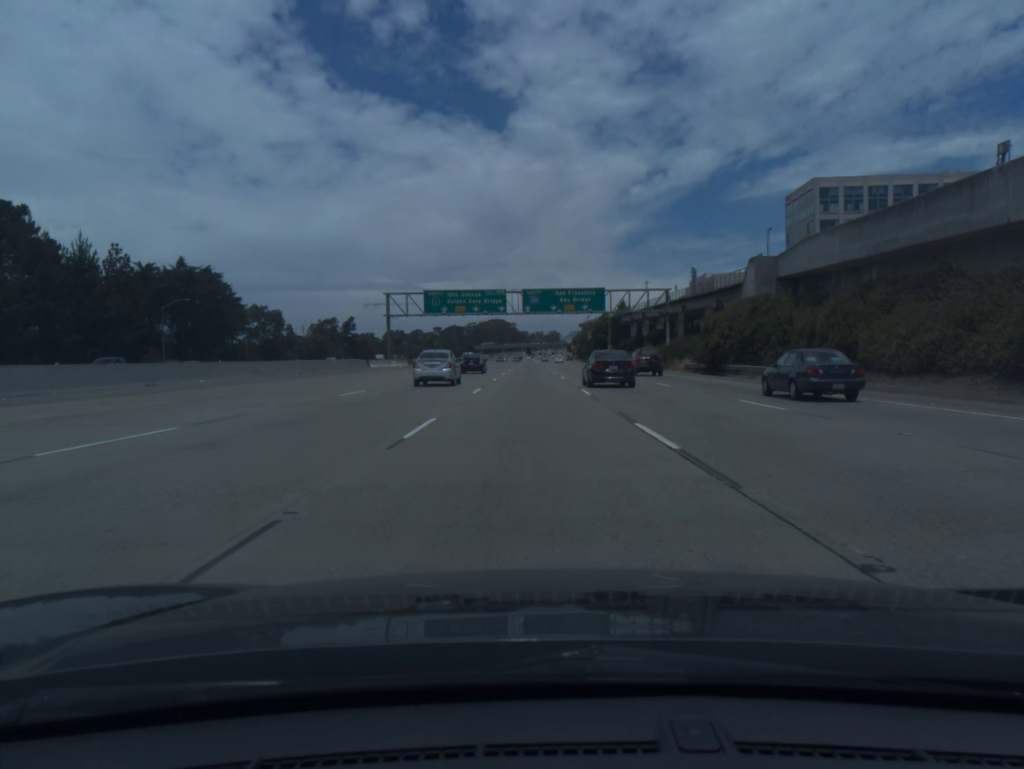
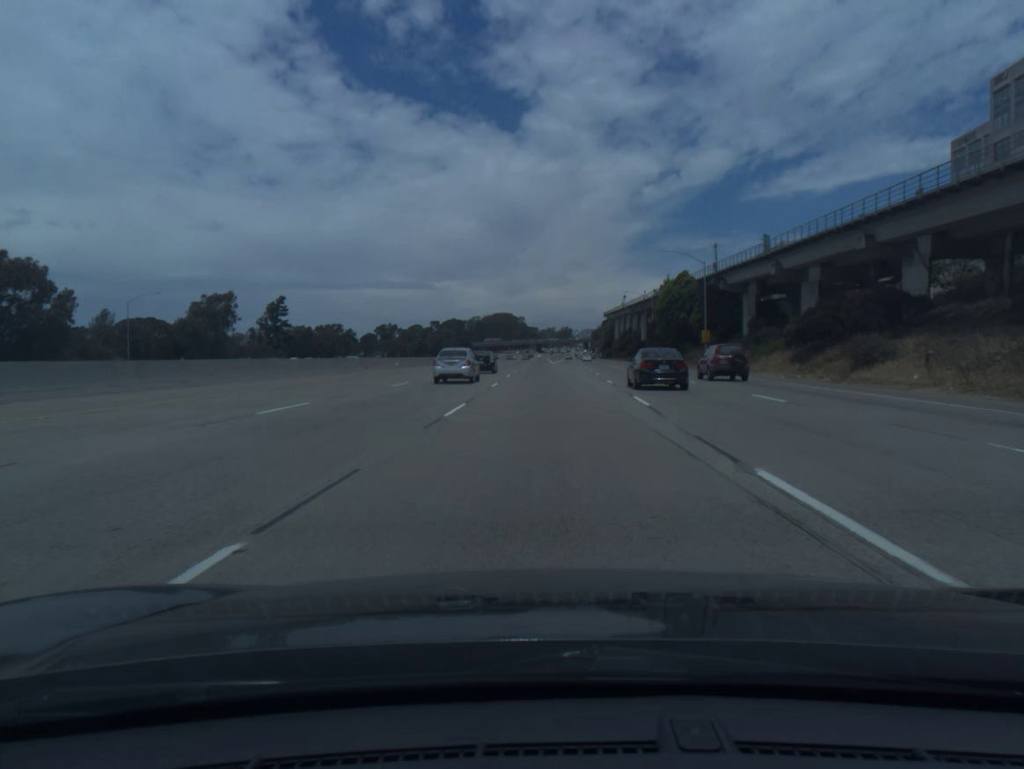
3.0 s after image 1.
(-1.6, +96.3) m; -1°
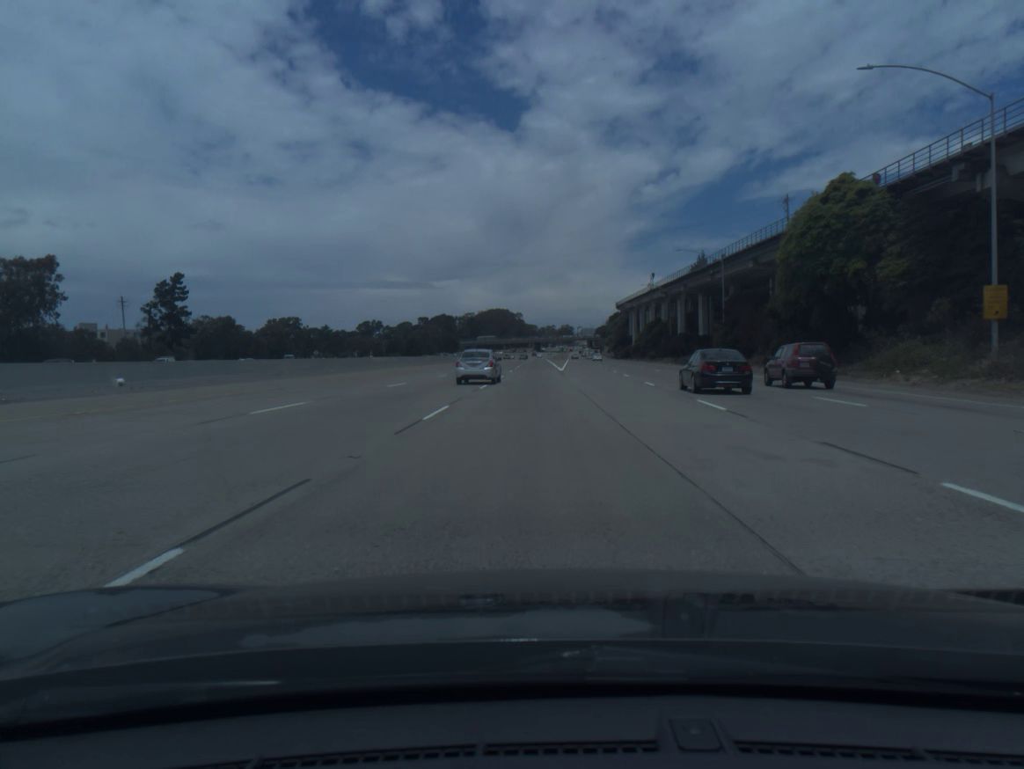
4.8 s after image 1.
(+0.3, +57.7) m; 0°
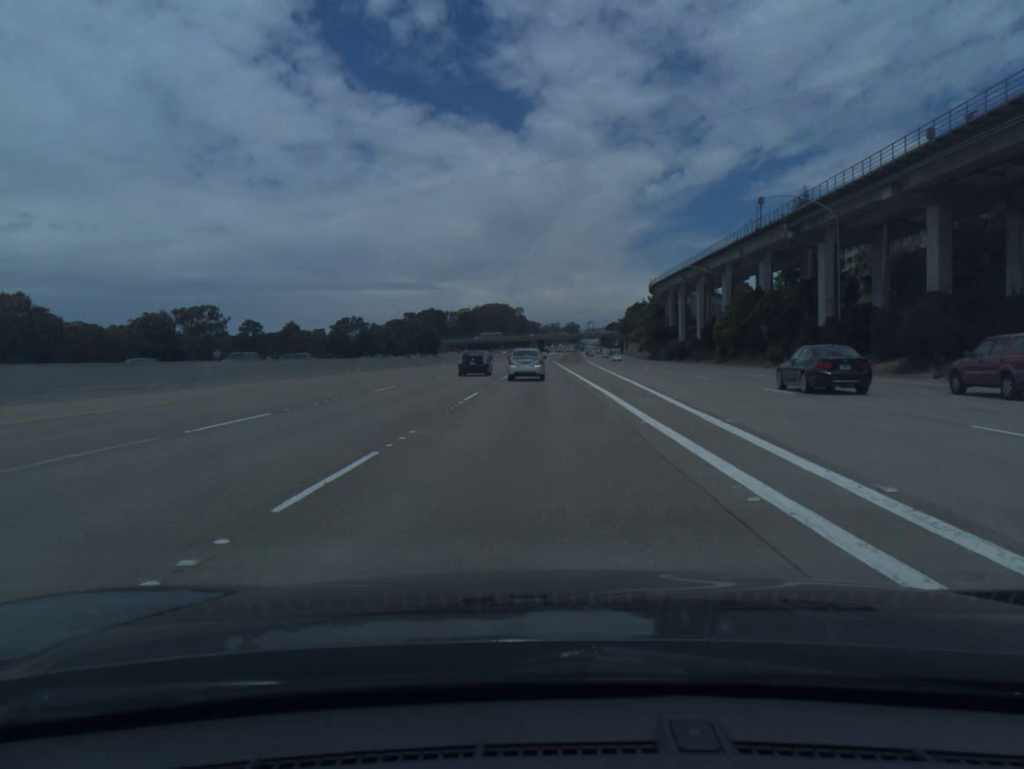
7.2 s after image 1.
(-0.4, +76.7) m; 0°
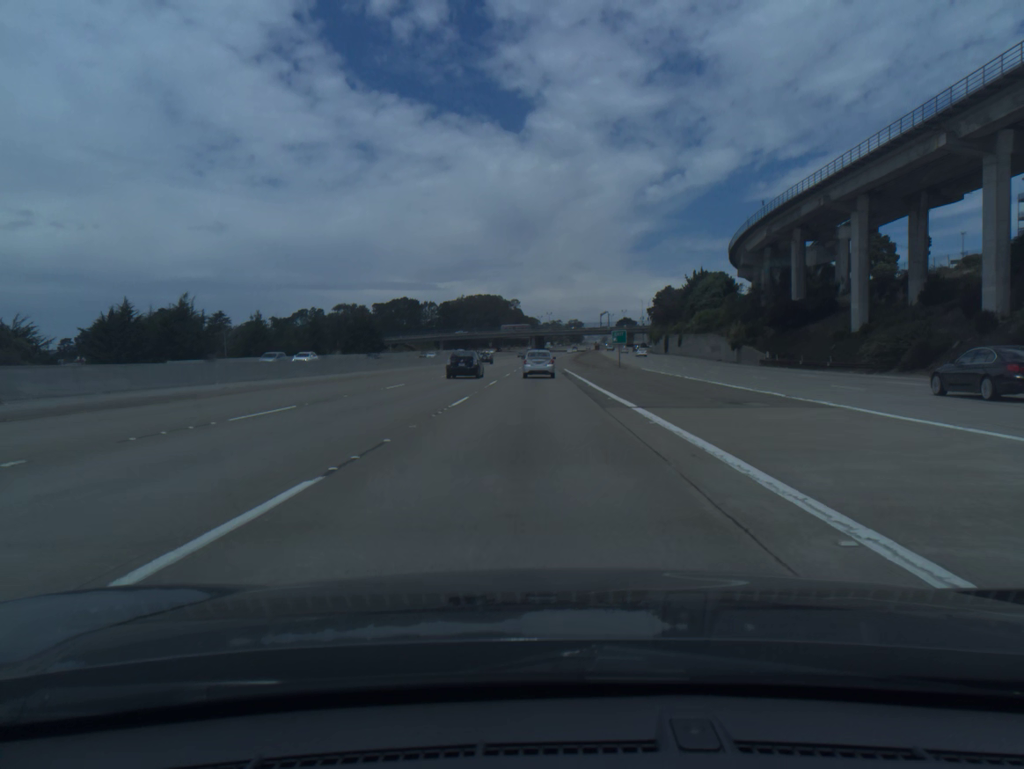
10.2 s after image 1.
(0.0, +95.9) m; 0°
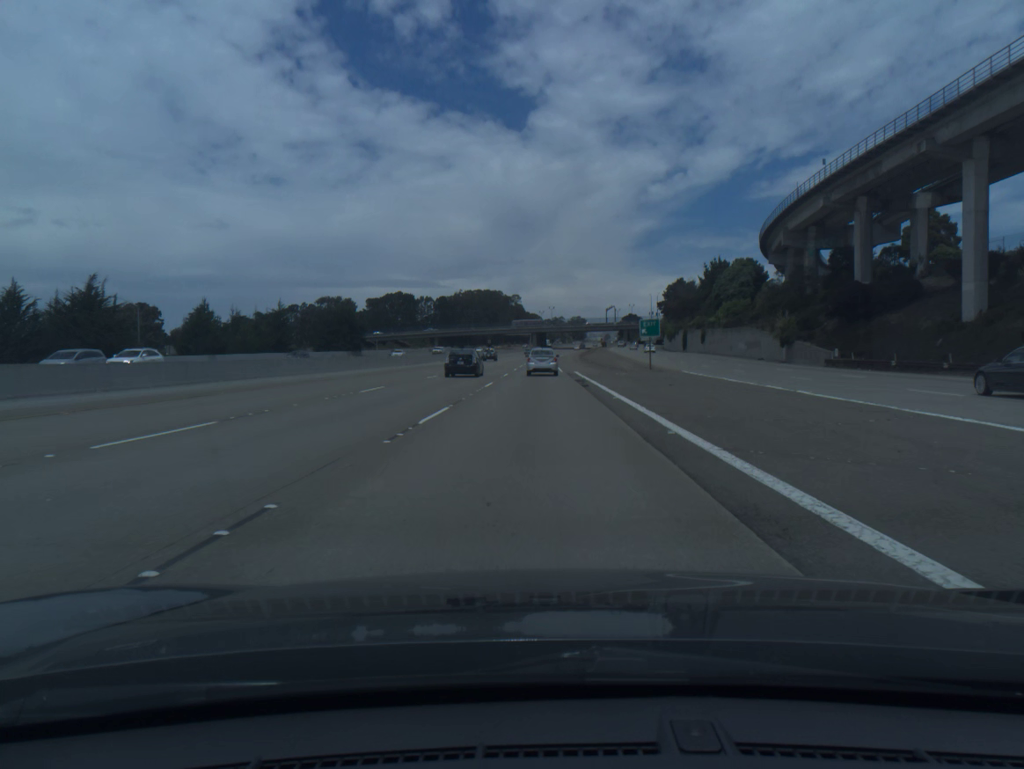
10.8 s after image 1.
(0.0, +19.2) m; 0°
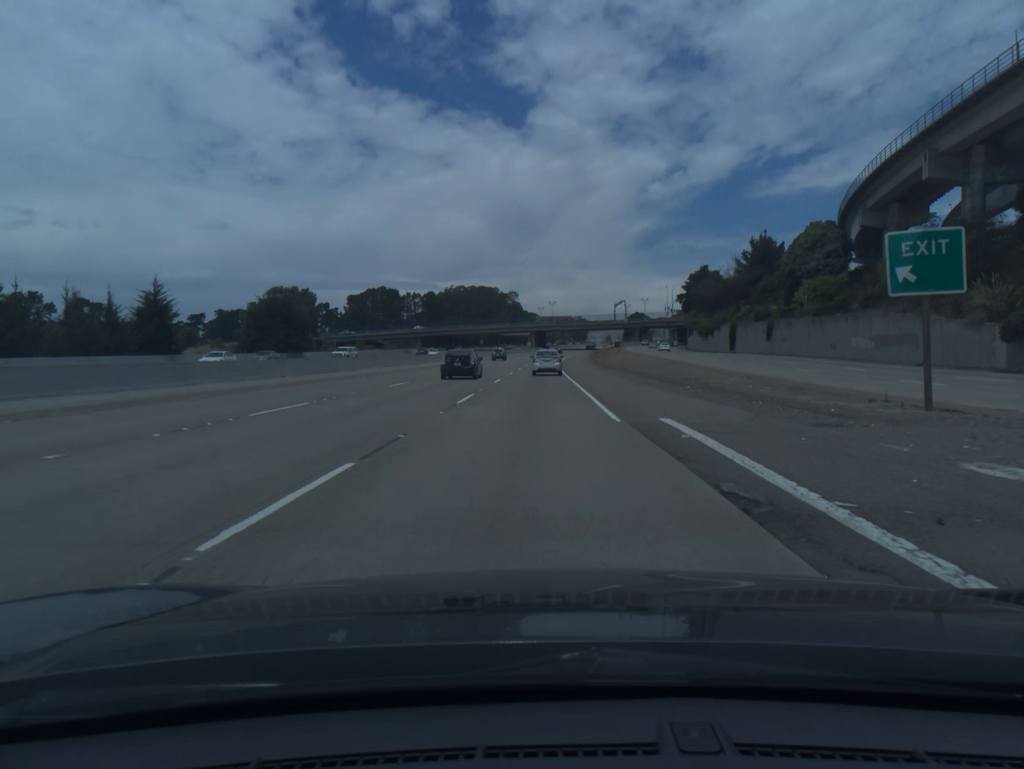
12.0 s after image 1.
(0.0, +38.4) m; 0°
